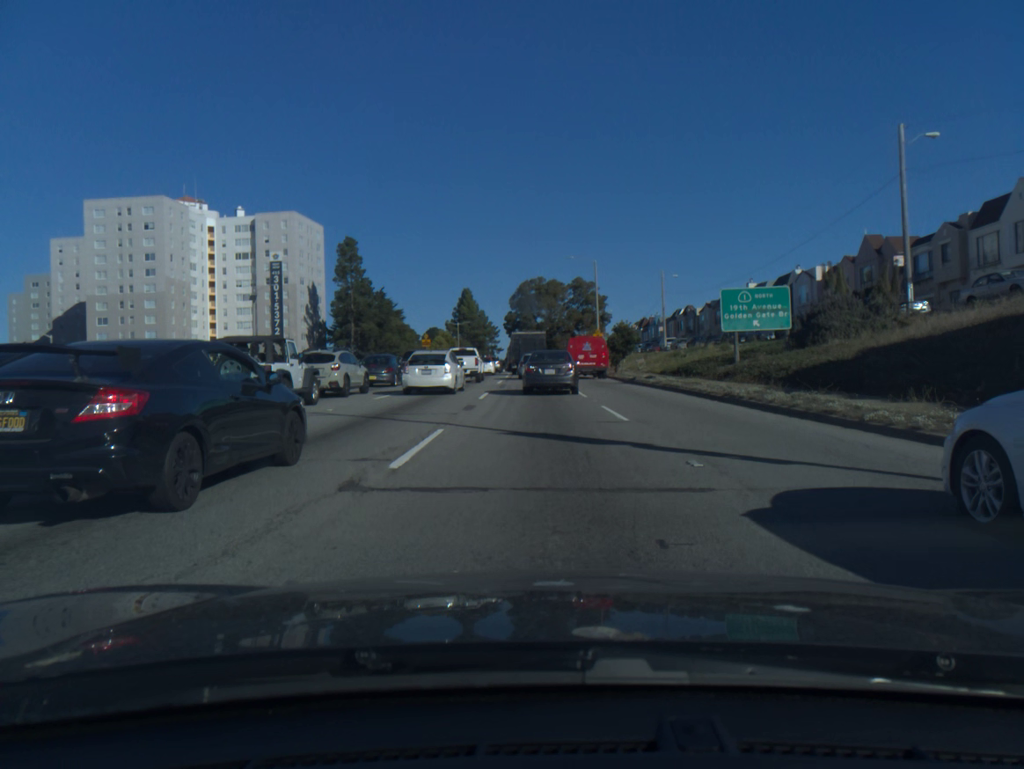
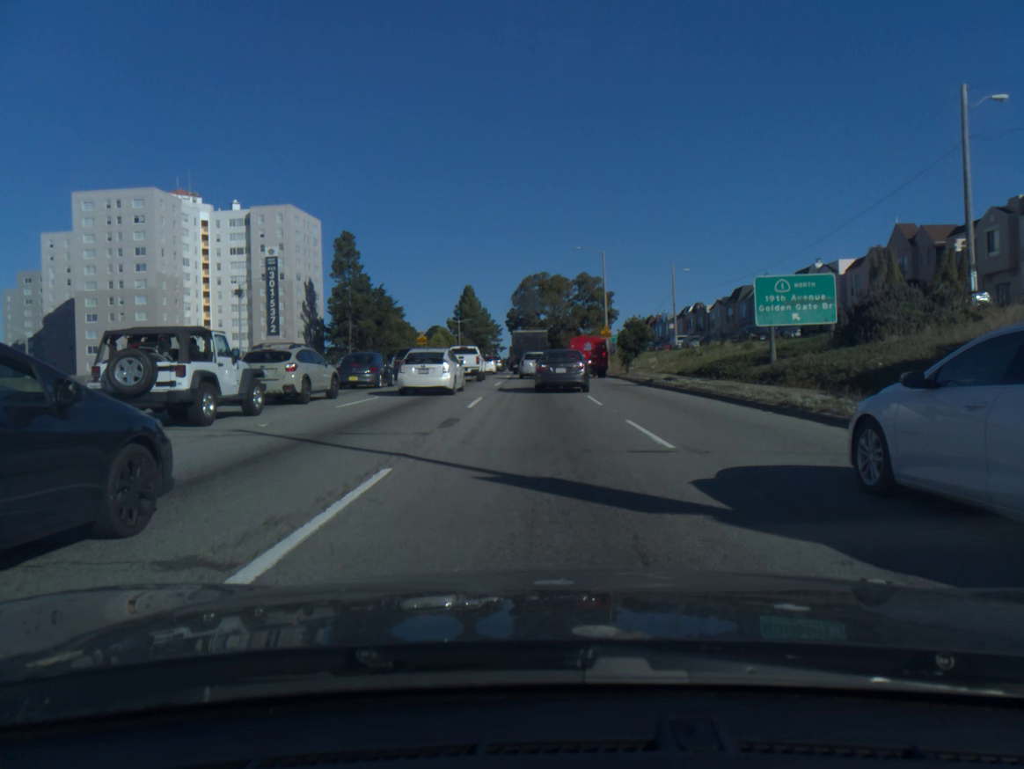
(0.0, +4.8) m; 0°
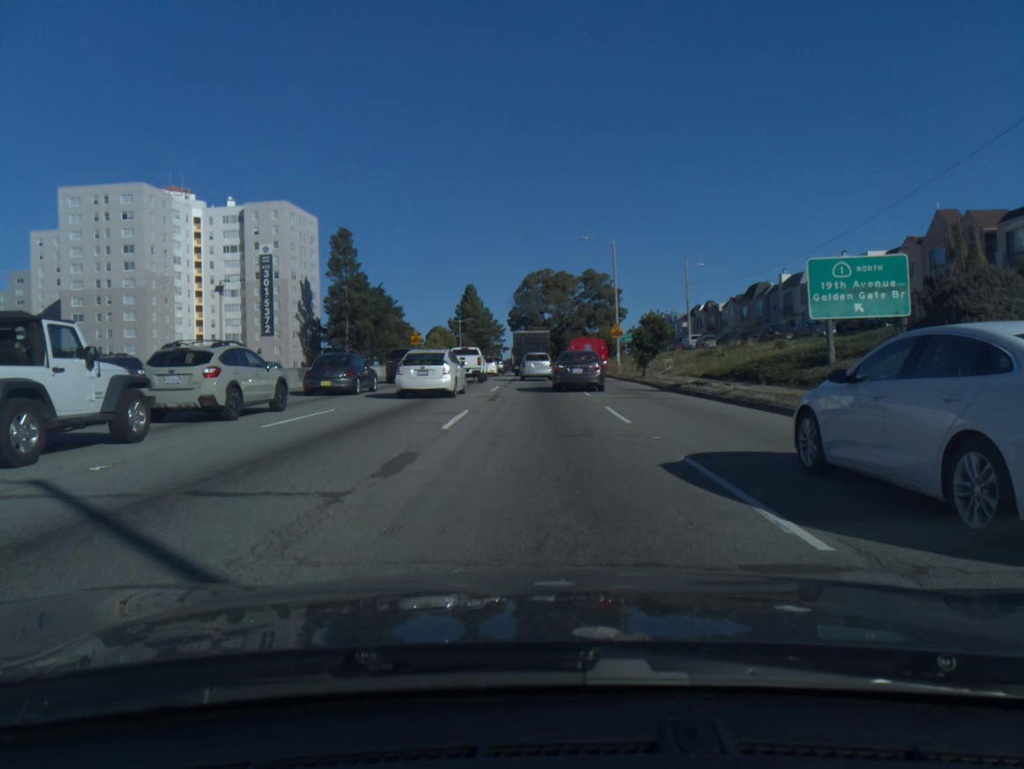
(0.0, +5.3) m; 0°
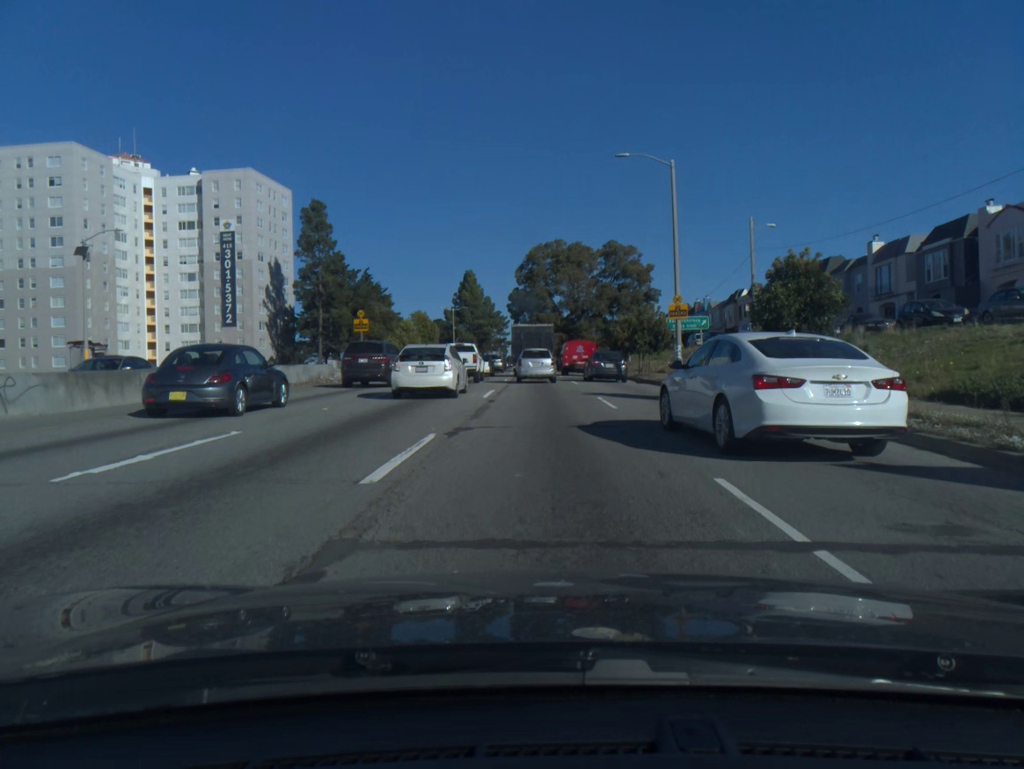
(0.0, +21.2) m; 0°
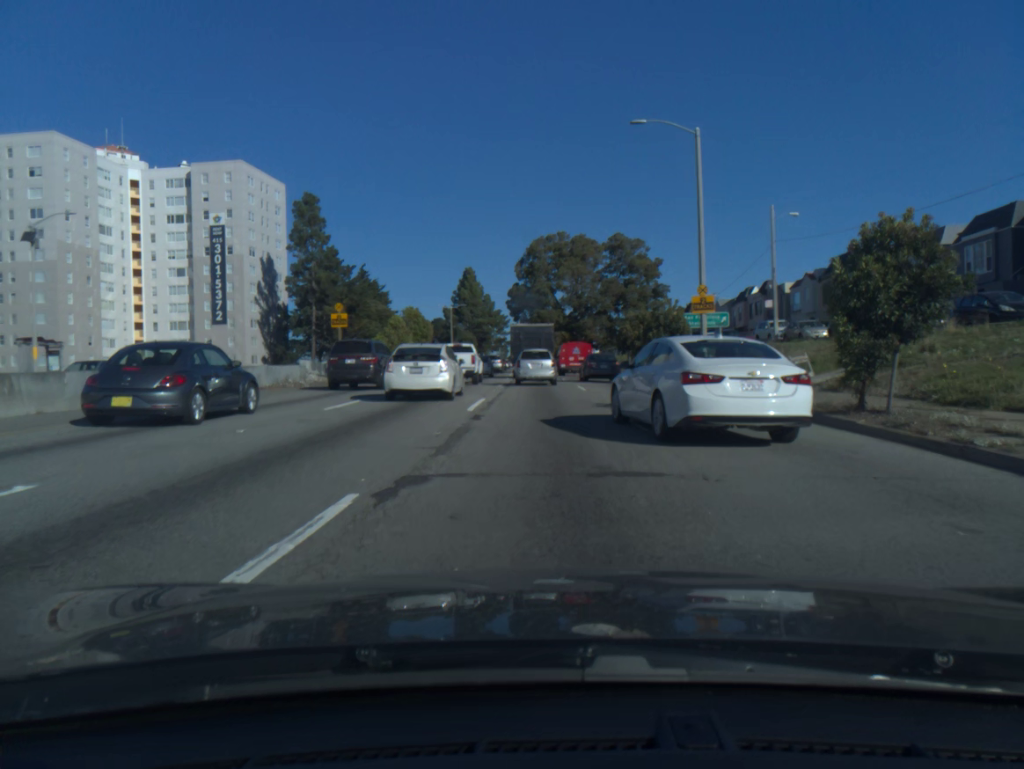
(0.0, +5.0) m; 0°
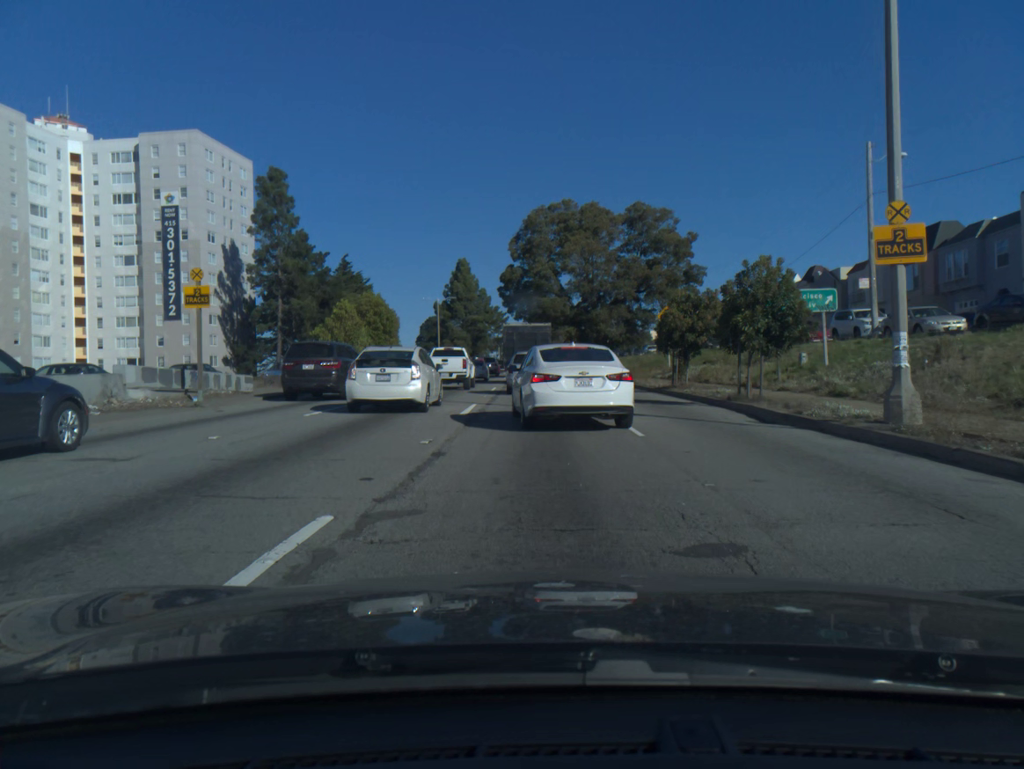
(+0.1, +15.2) m; 0°
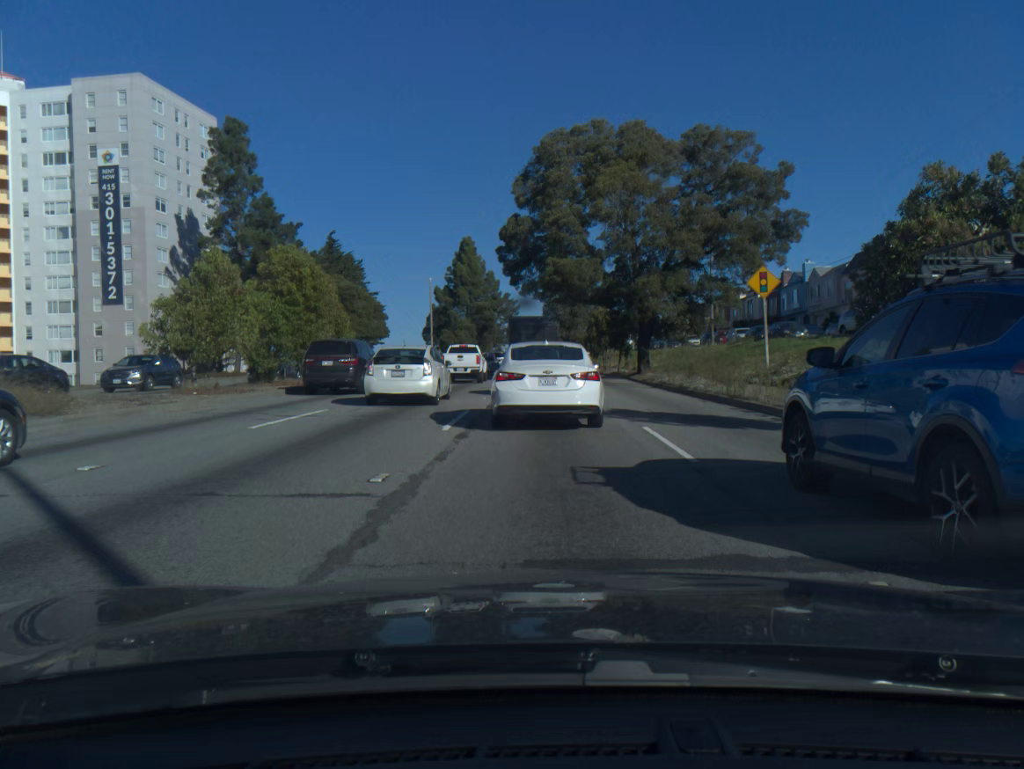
(-0.2, +18.3) m; -1°
